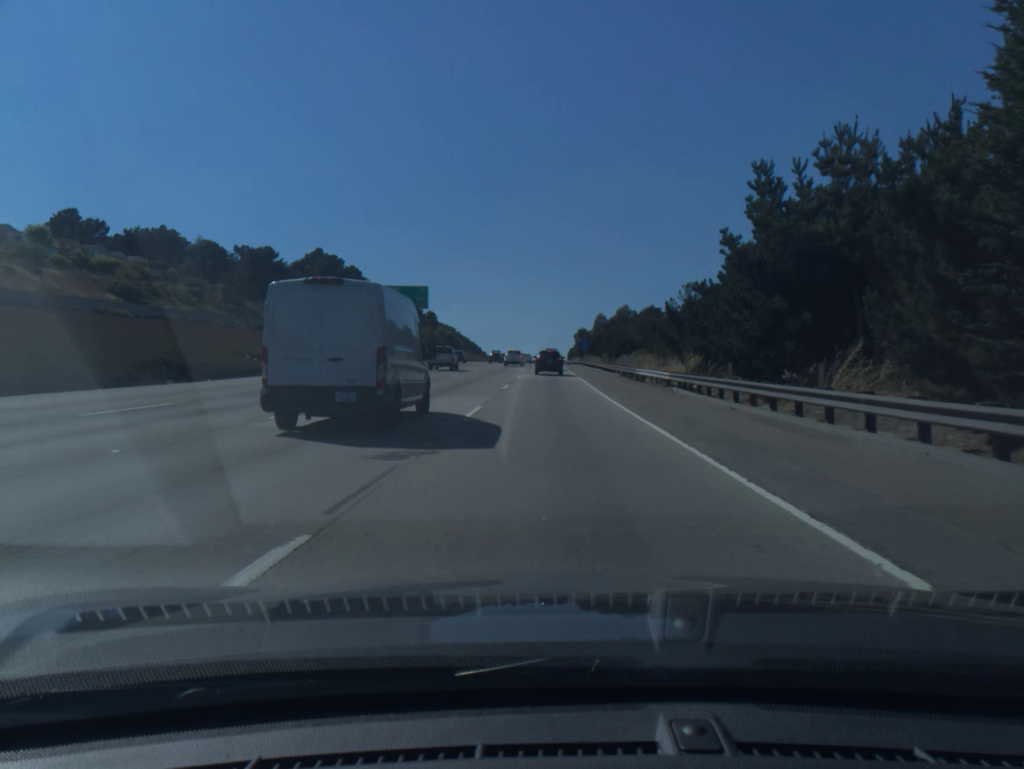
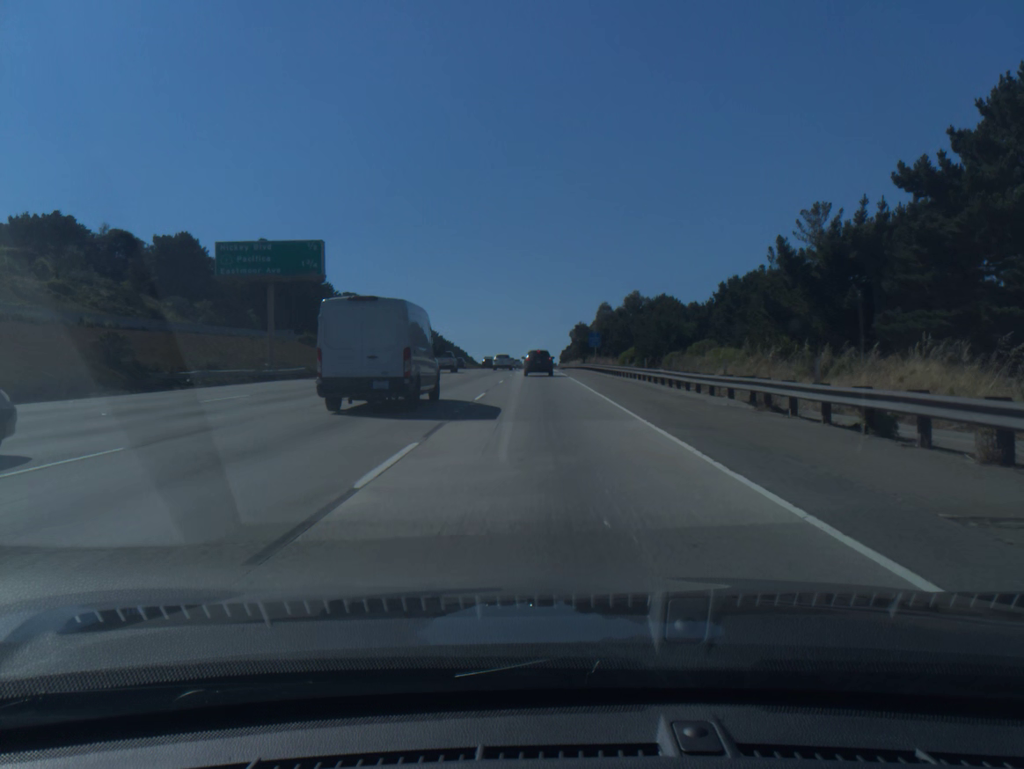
(+0.2, +38.0) m; +1°
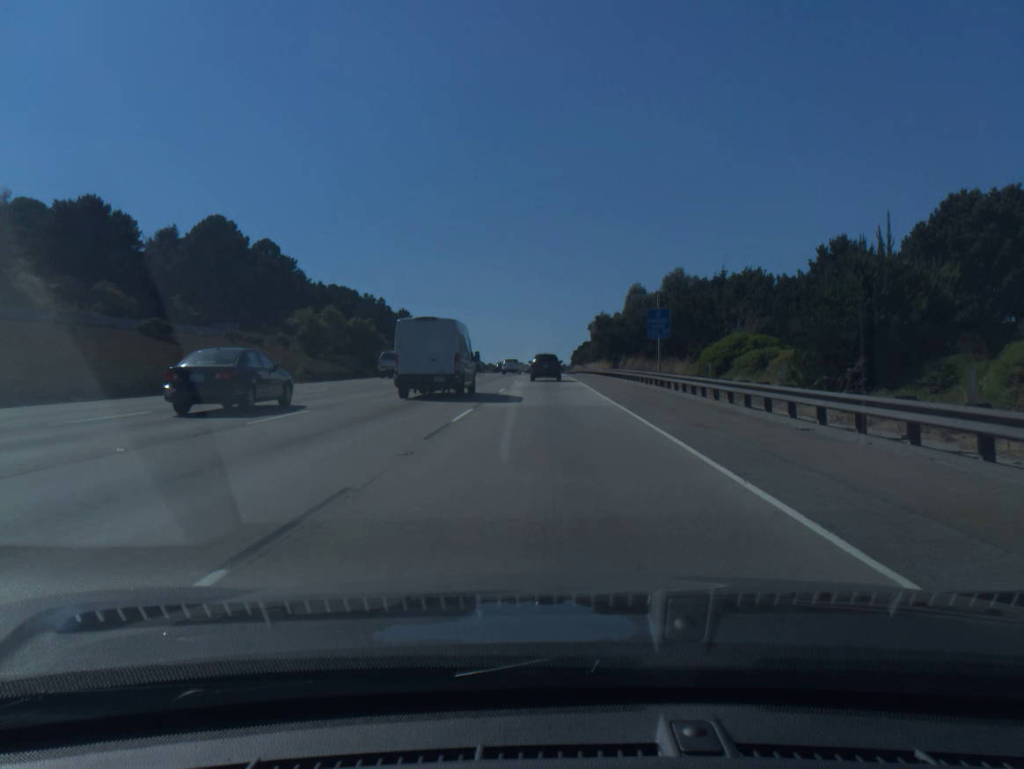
(-0.2, +35.9) m; -1°
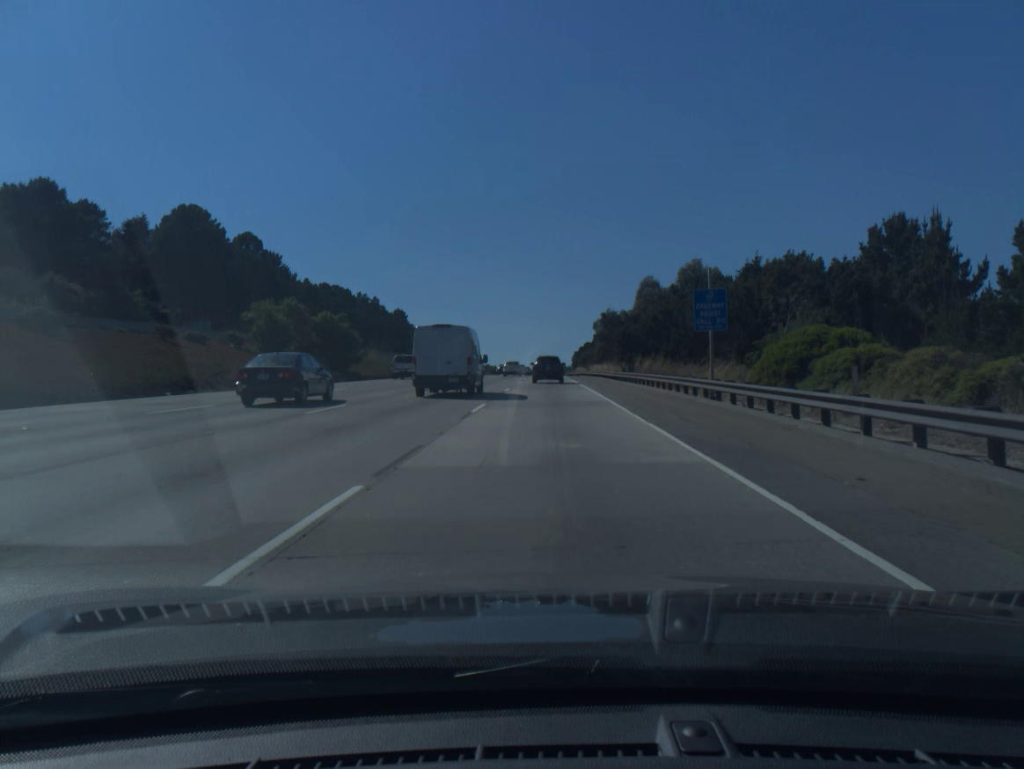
(0.0, +11.5) m; 0°
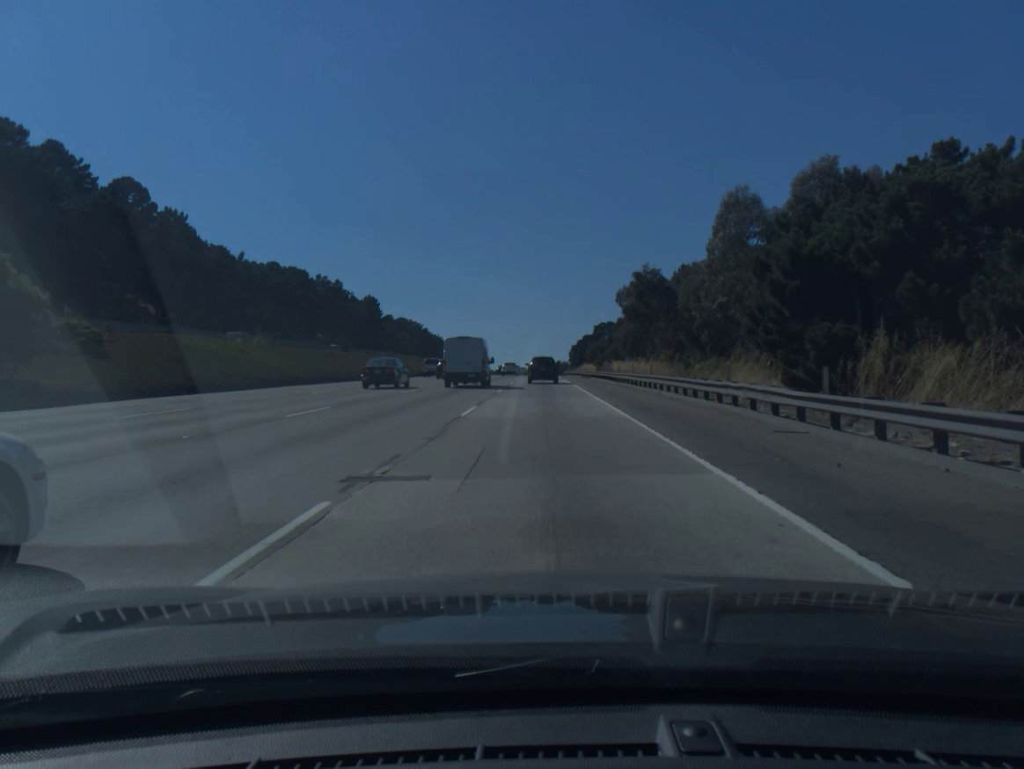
(+0.3, +44.6) m; 0°
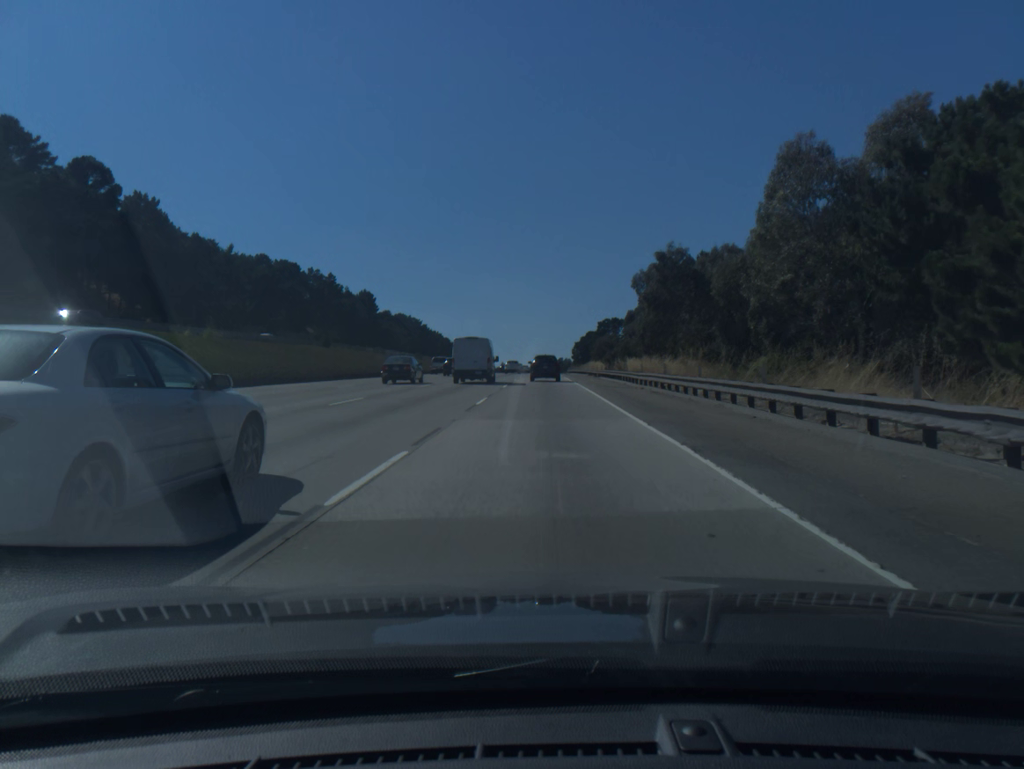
(0.0, +11.0) m; 0°
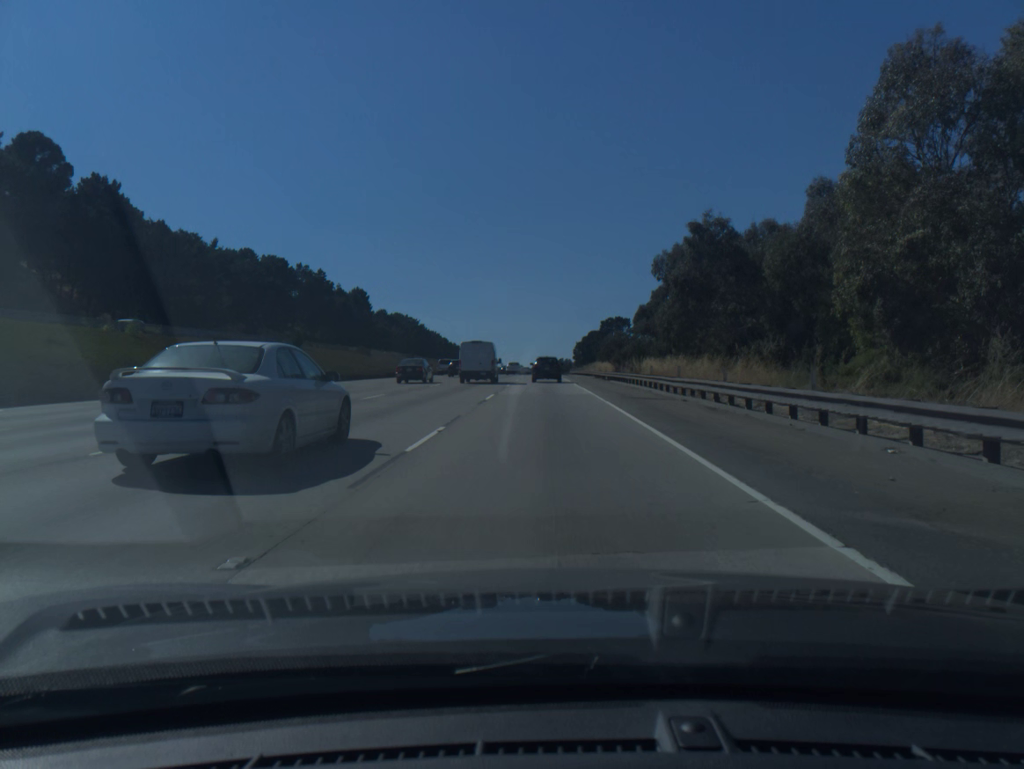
(0.0, +11.0) m; 0°
